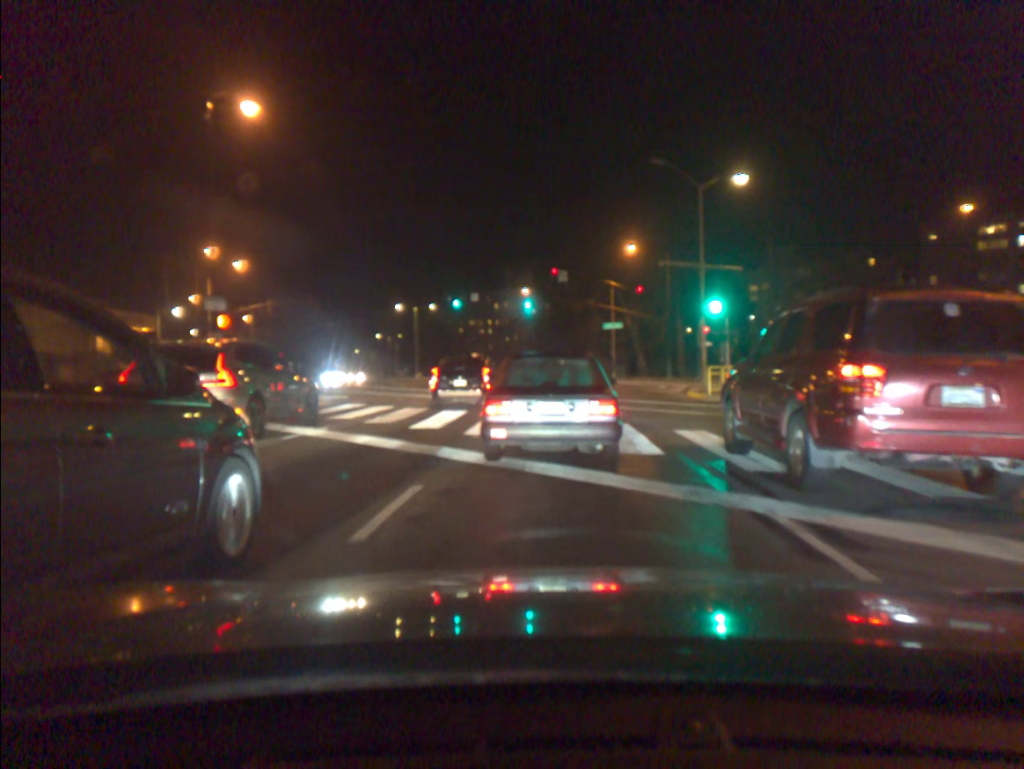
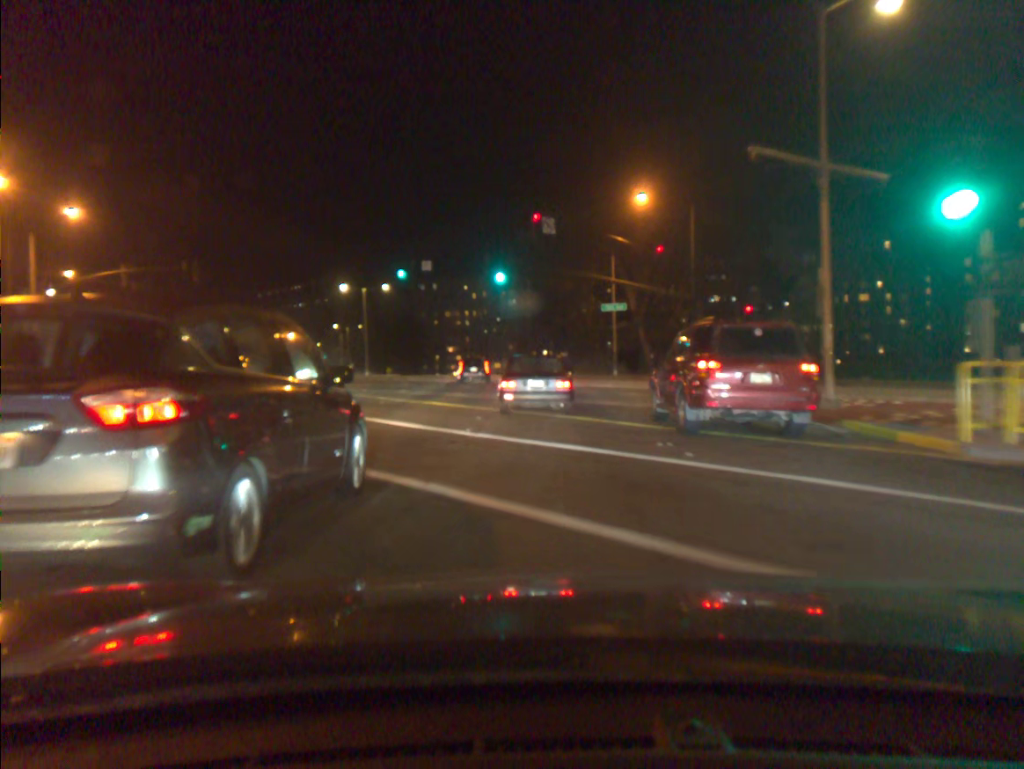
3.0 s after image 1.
(+0.2, +18.6) m; +1°
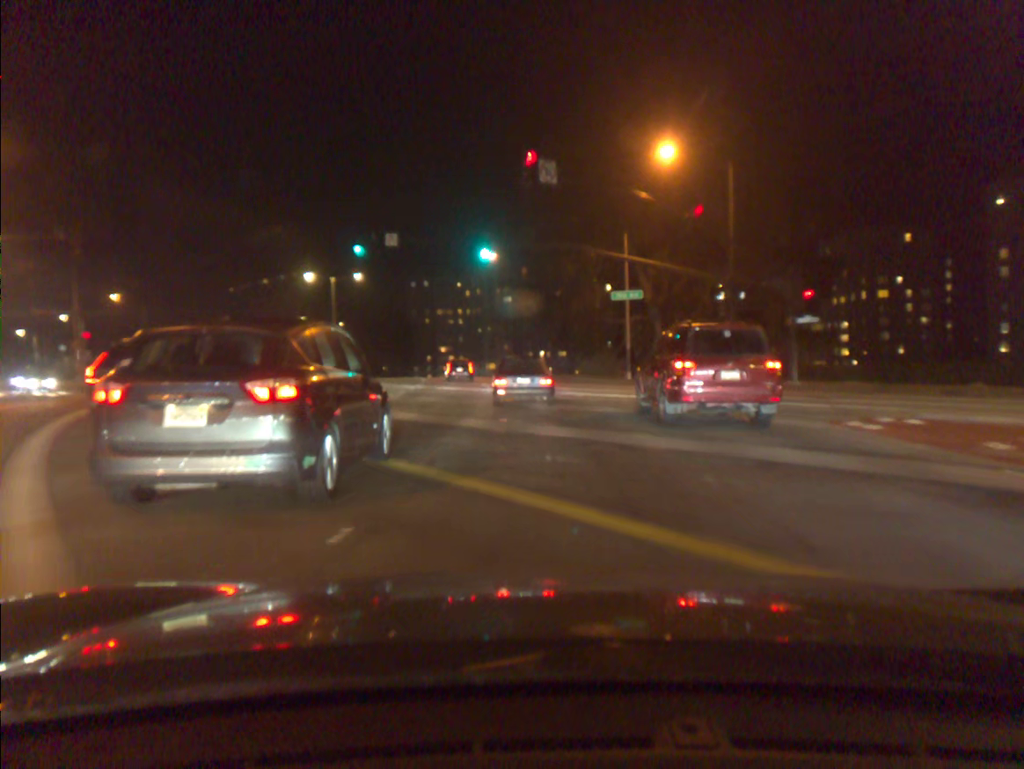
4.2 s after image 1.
(0.0, +10.8) m; 0°
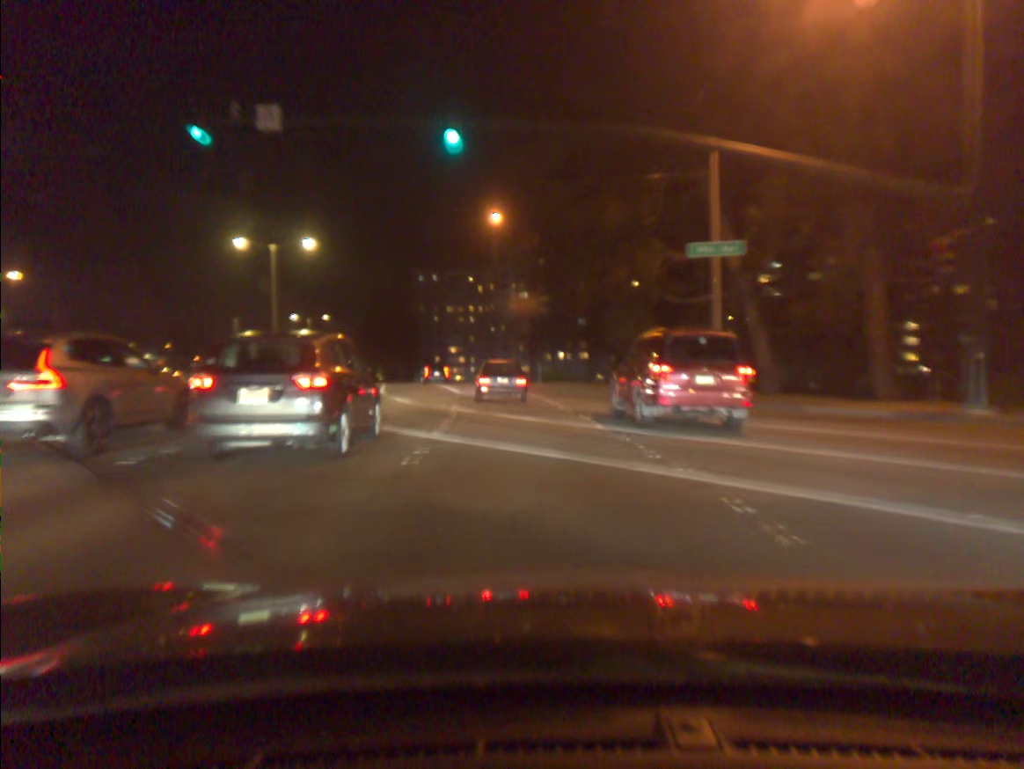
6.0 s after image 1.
(-0.1, +20.0) m; -1°
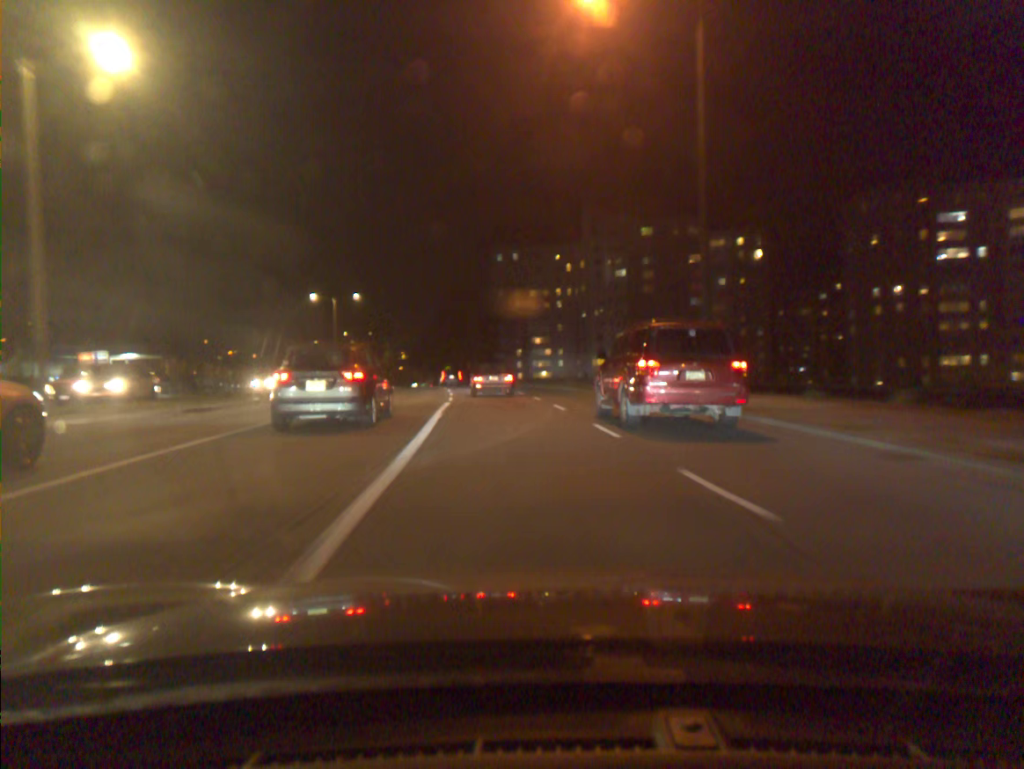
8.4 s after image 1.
(-1.8, +32.3) m; -6°
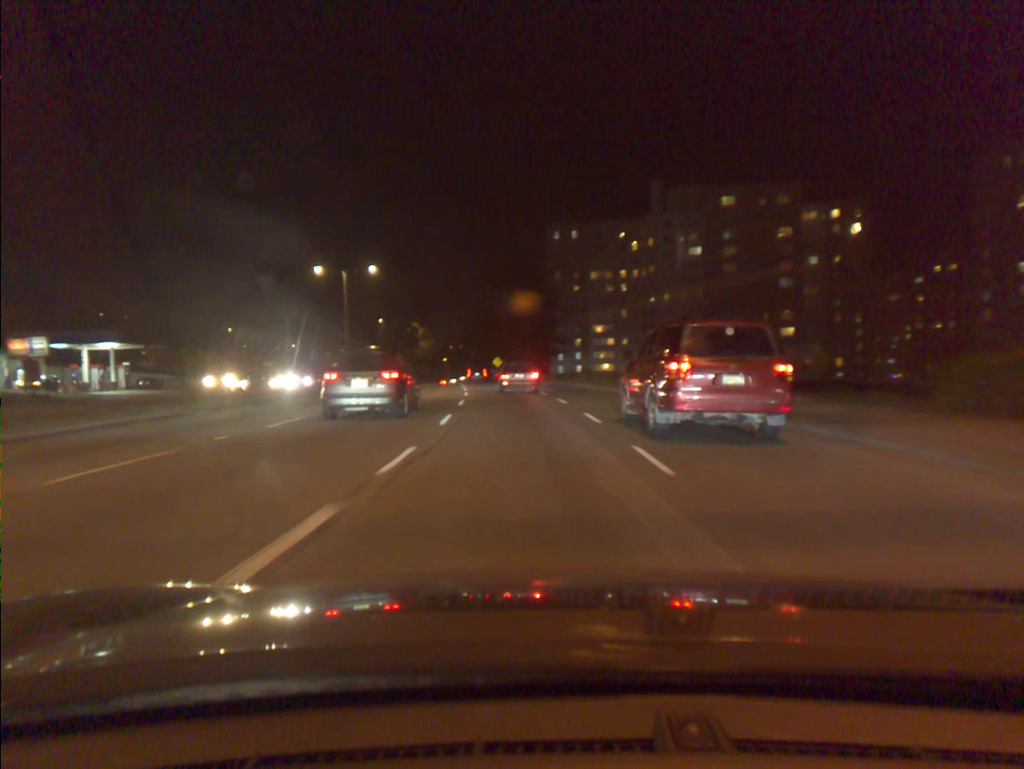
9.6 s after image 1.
(-0.7, +18.5) m; -4°
